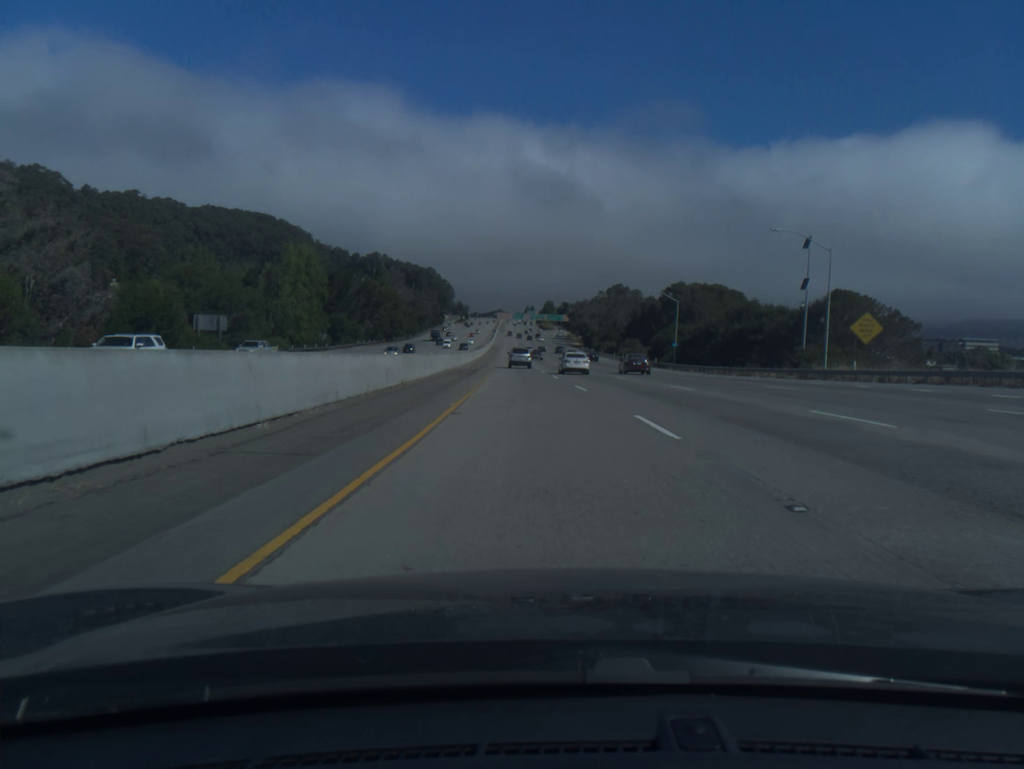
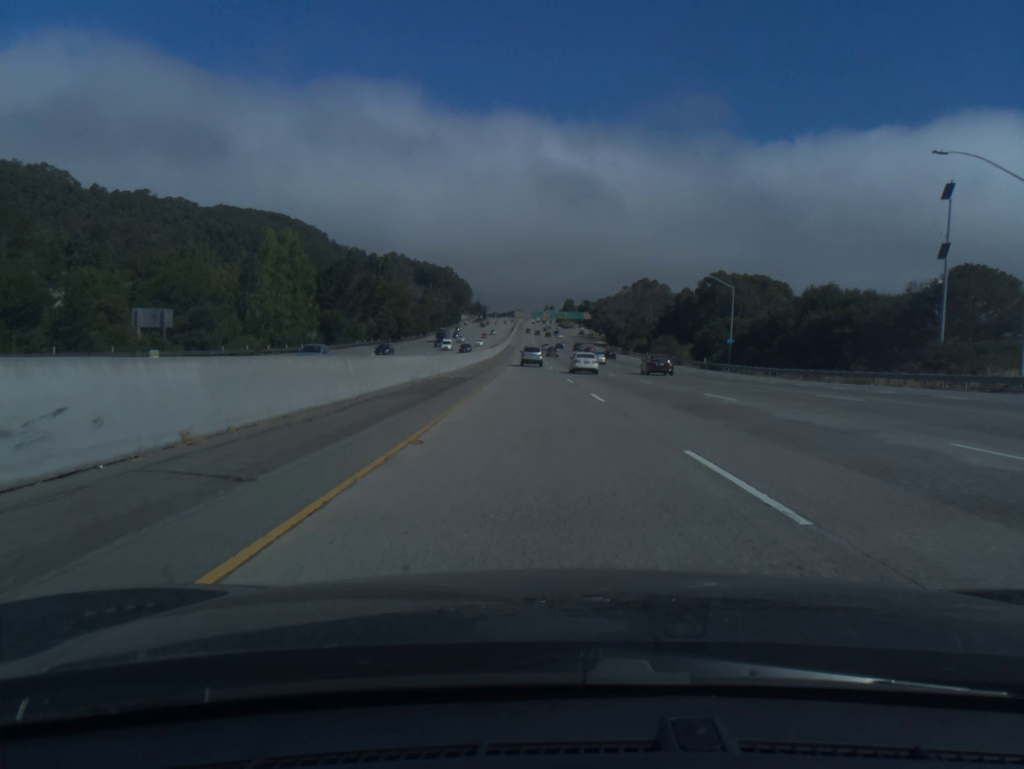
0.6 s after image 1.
(-0.3, +19.8) m; -1°
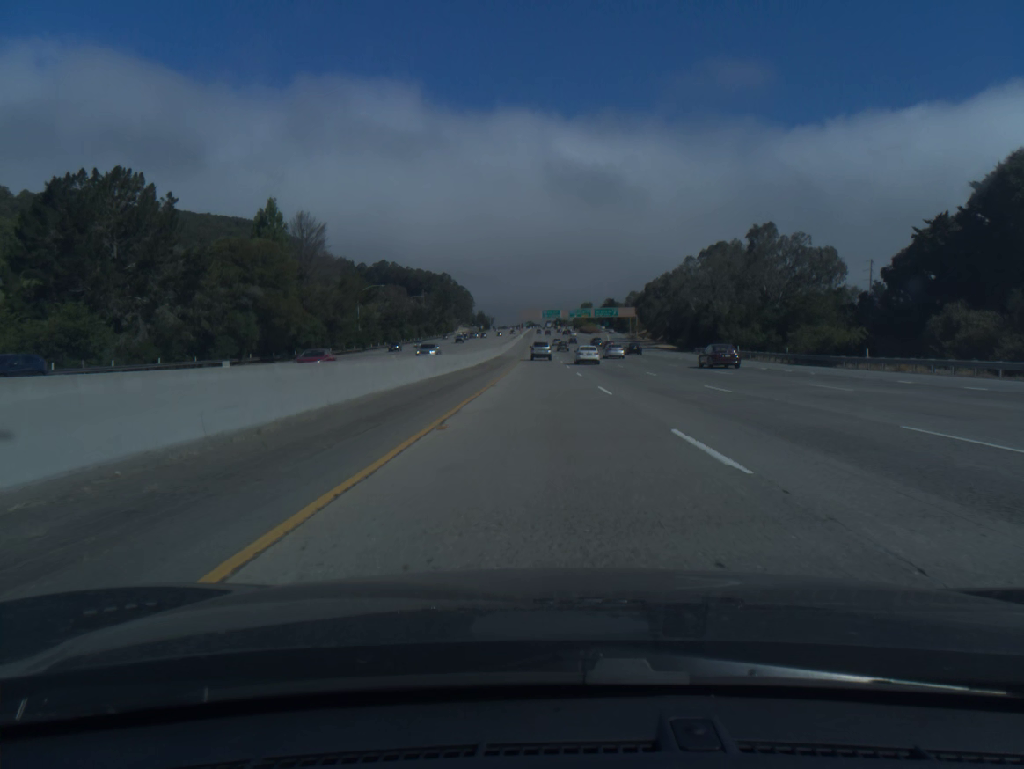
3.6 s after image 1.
(-2.0, +100.2) m; -1°
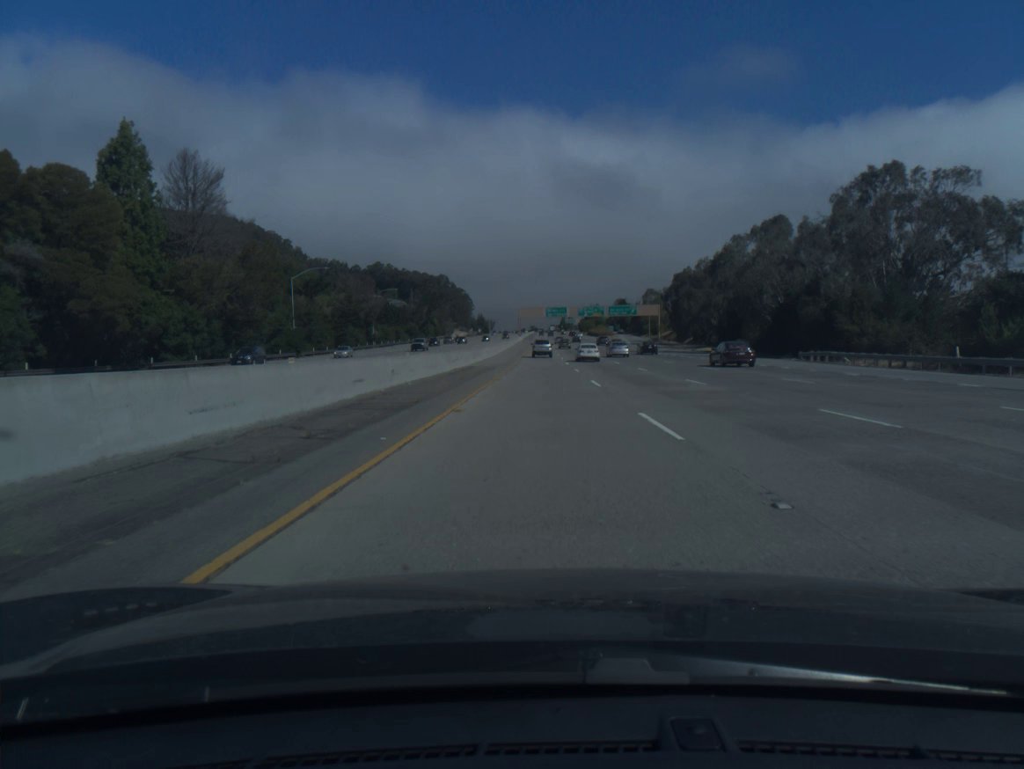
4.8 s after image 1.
(-0.1, +40.5) m; 0°
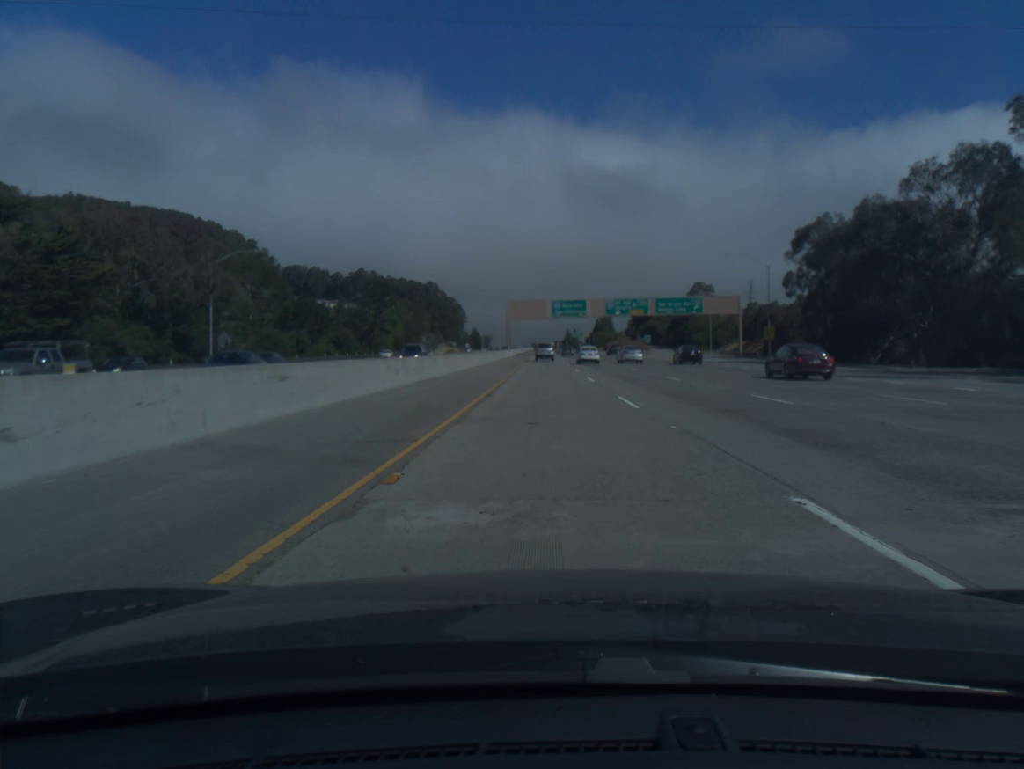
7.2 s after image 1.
(-0.3, +81.2) m; 0°
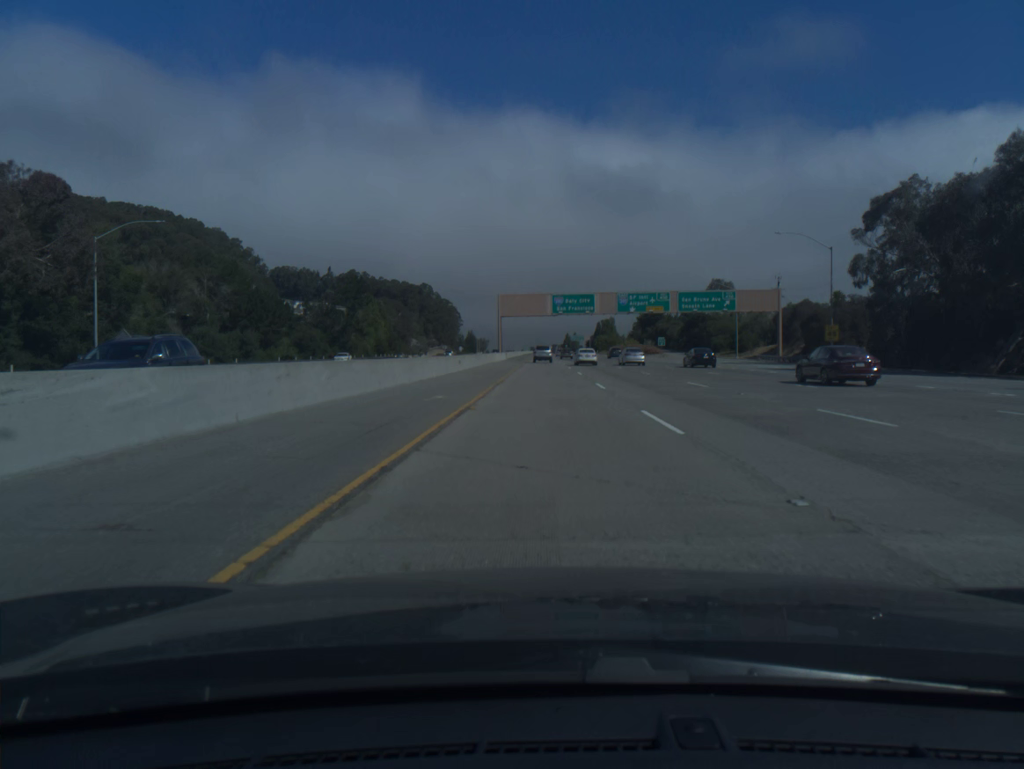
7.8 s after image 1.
(0.0, +20.3) m; 0°
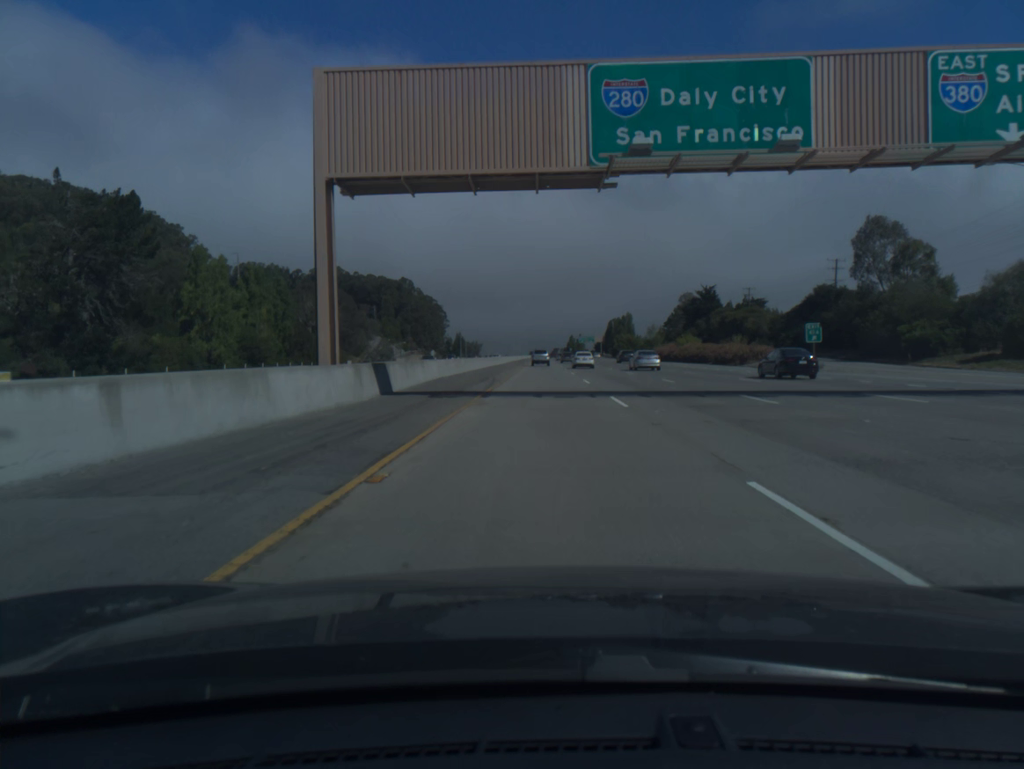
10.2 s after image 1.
(+0.1, +81.6) m; 0°
